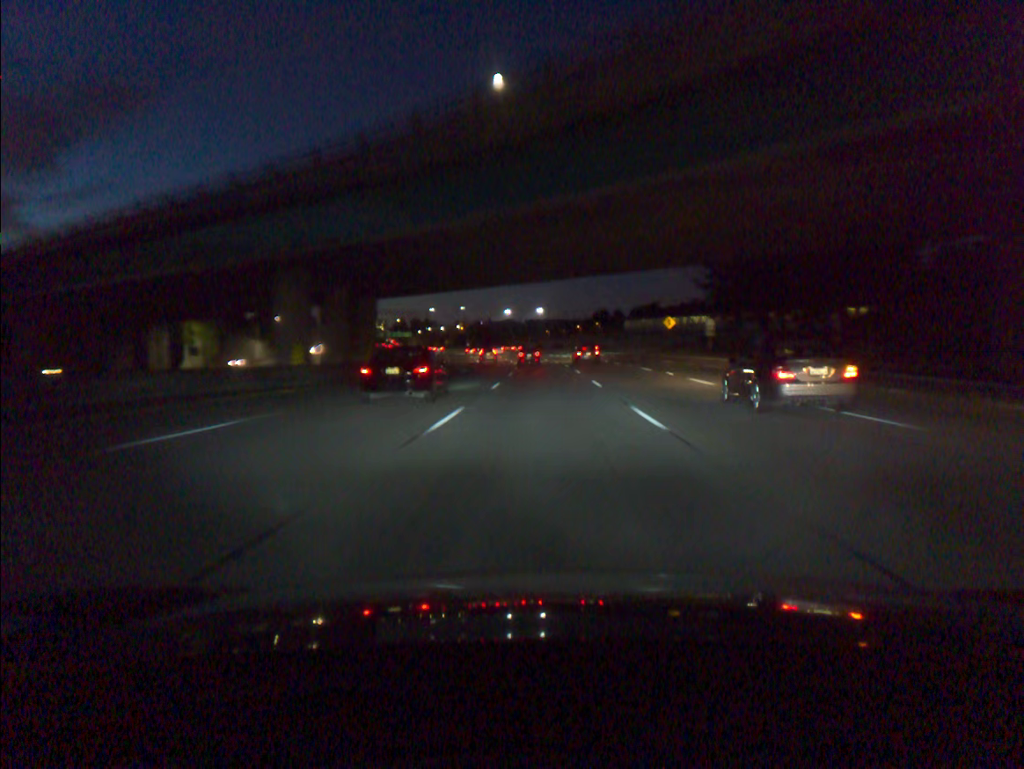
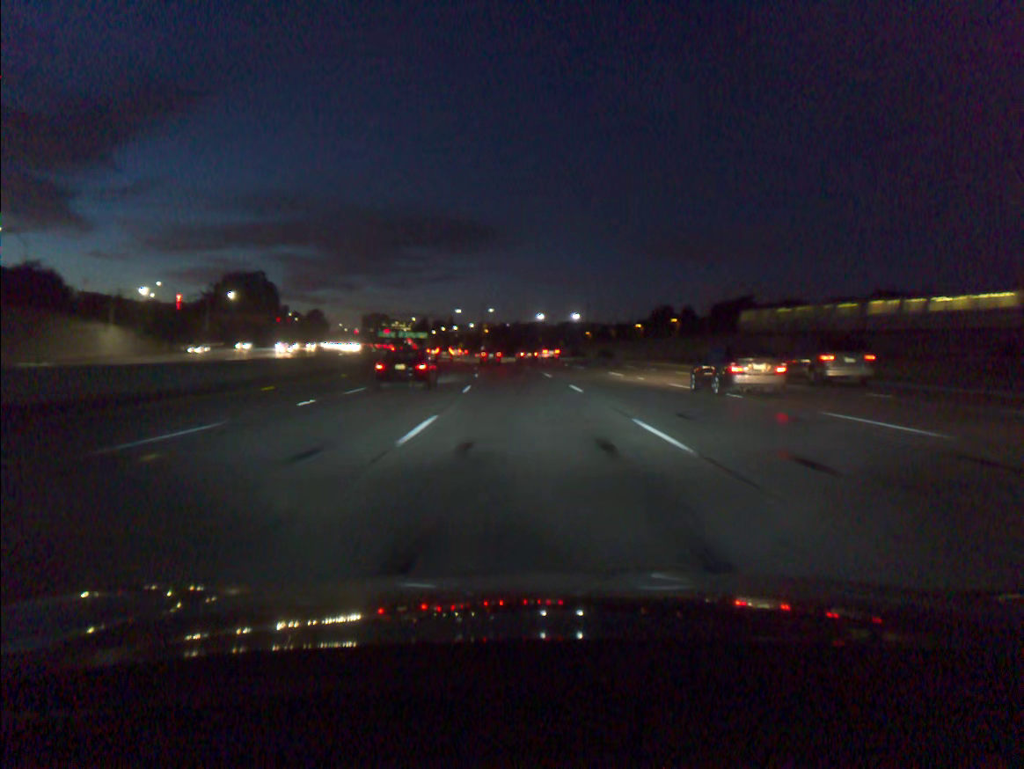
(-0.6, +72.3) m; -2°
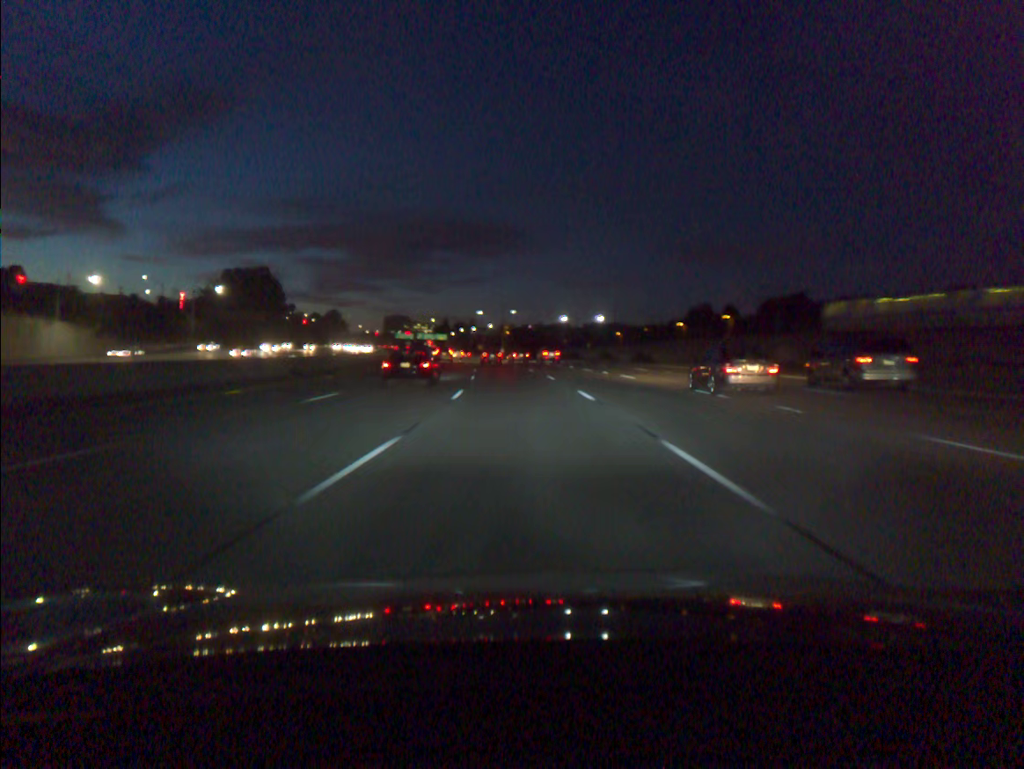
(-0.3, +18.0) m; -2°
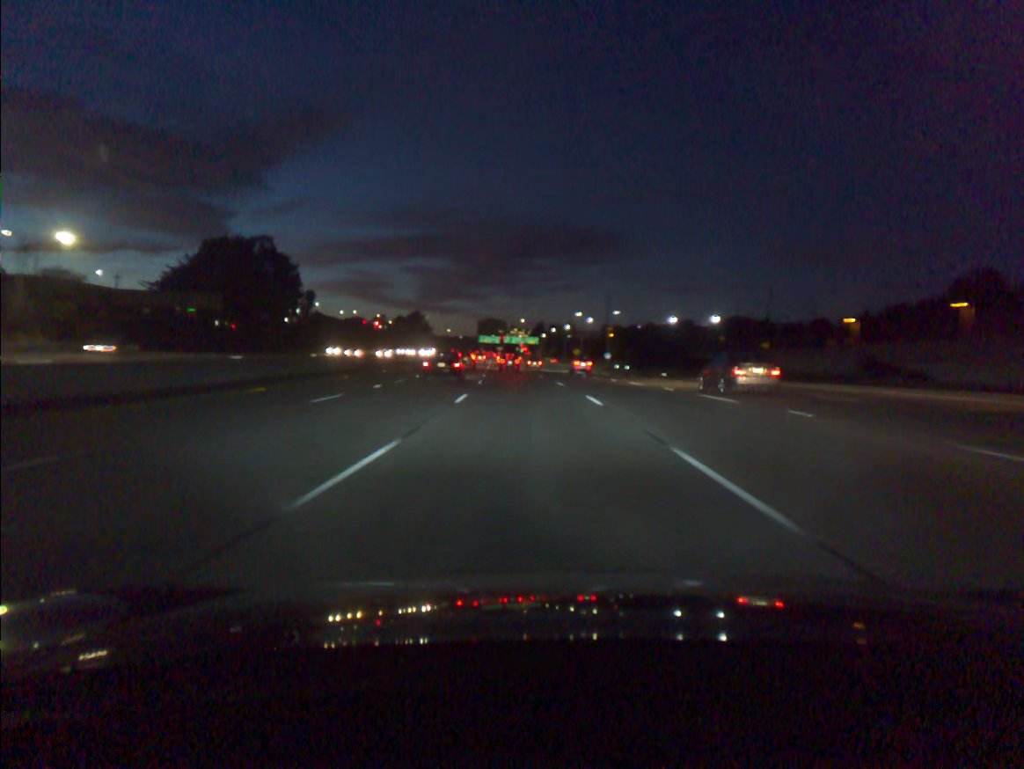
(-4.6, +71.9) m; -7°
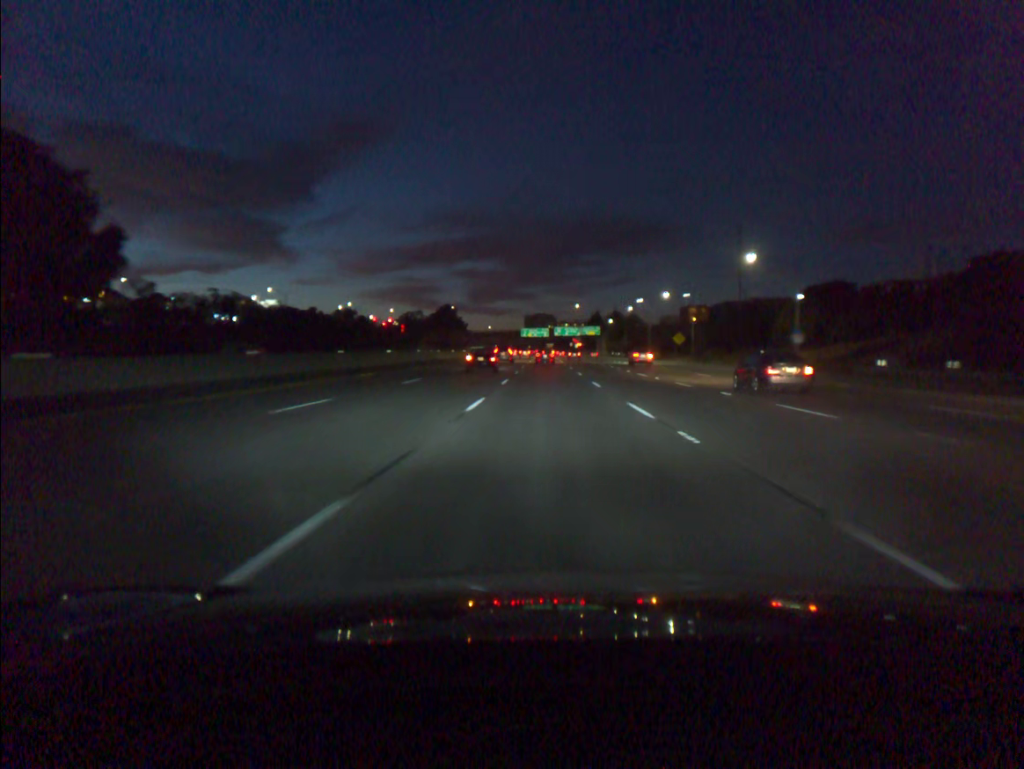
(-4.4, +90.2) m; -4°
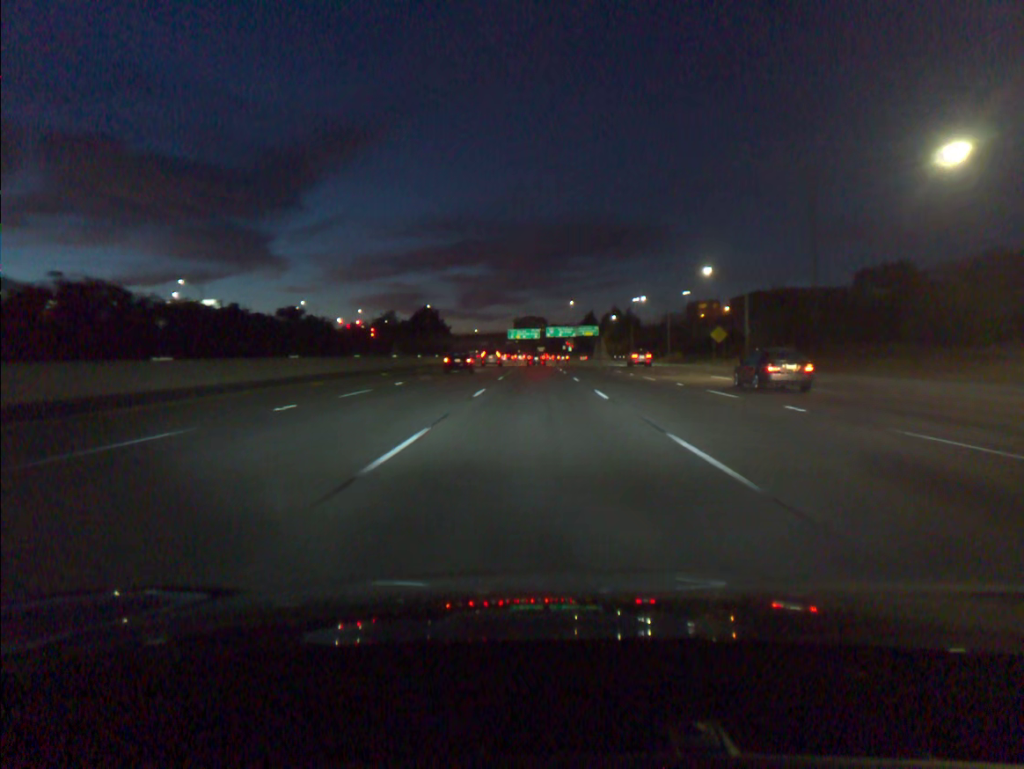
(+0.2, +36.2) m; +1°
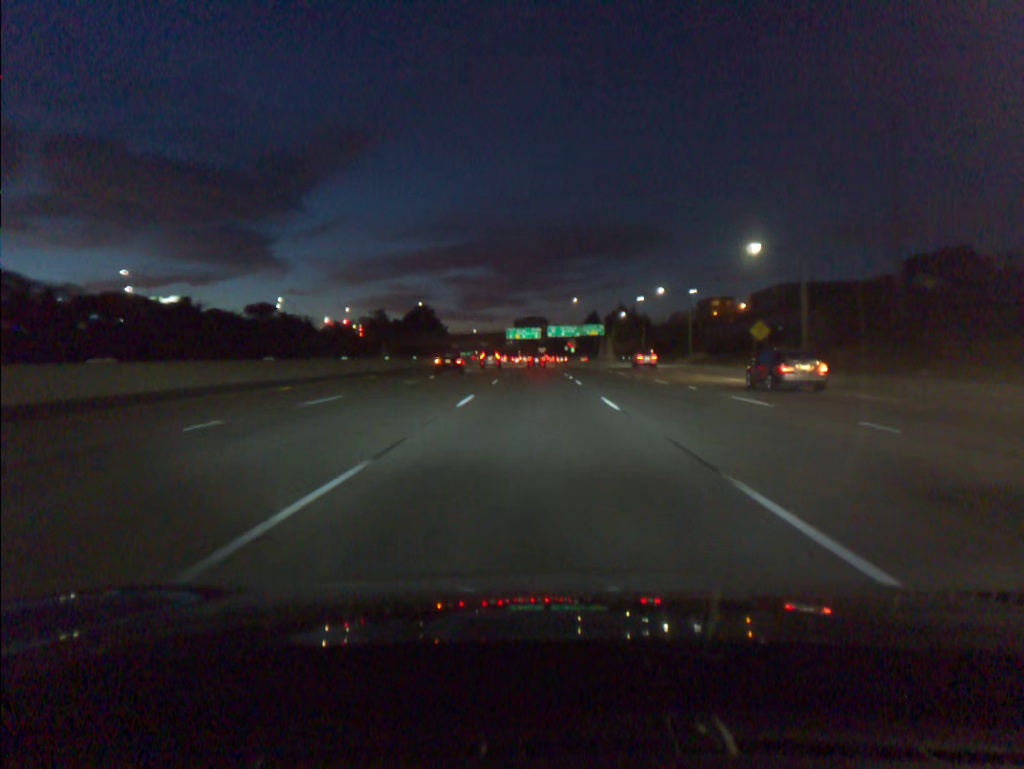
(0.0, +18.1) m; 0°
